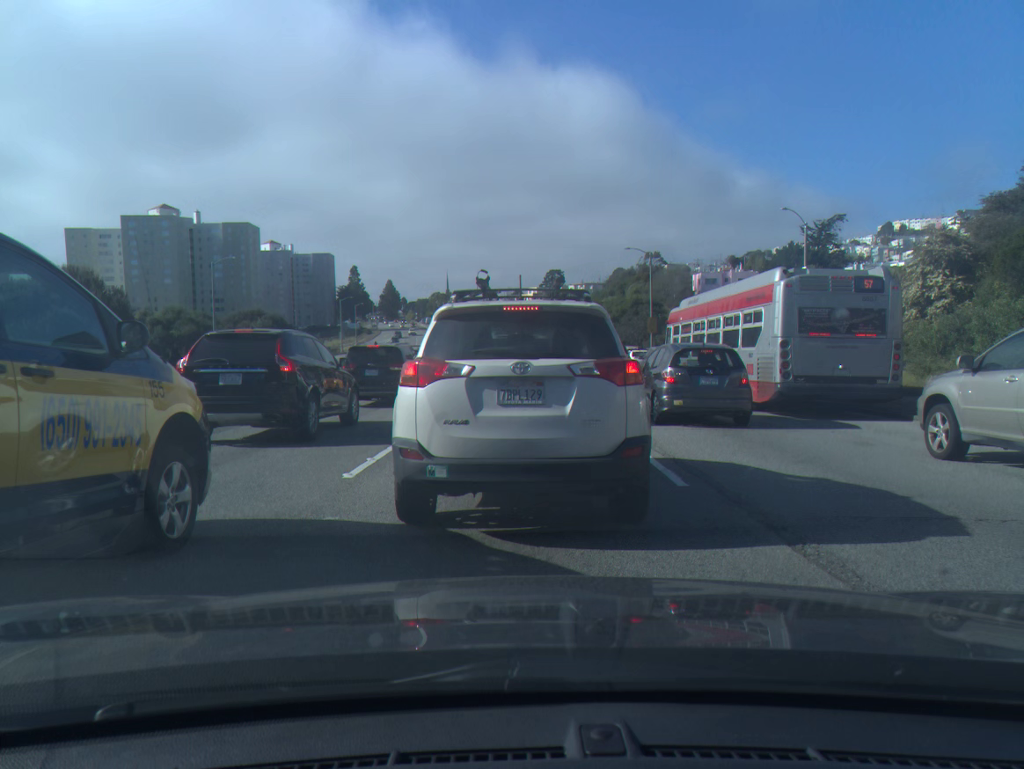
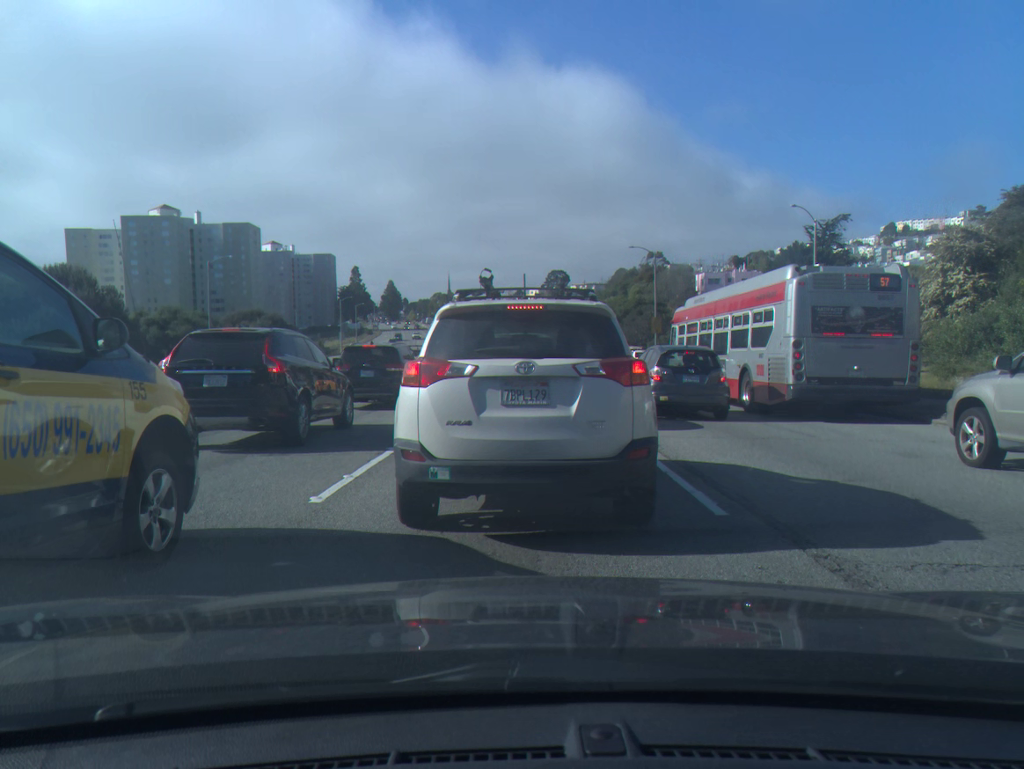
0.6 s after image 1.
(0.0, +1.4) m; 0°
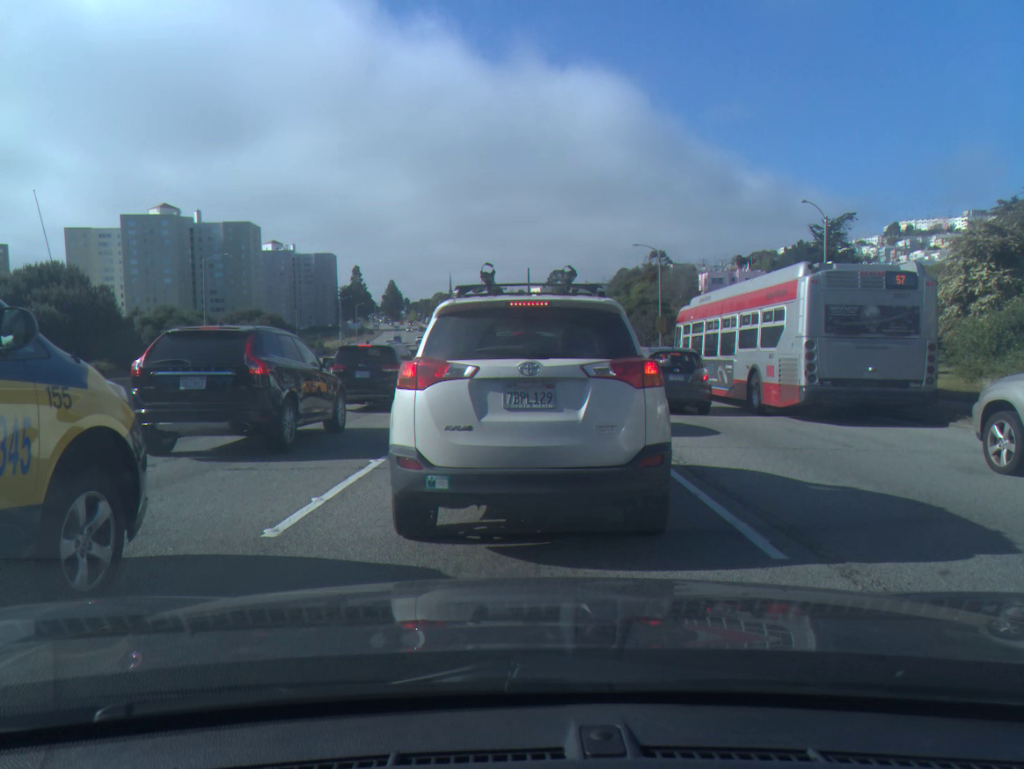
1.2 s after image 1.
(0.0, +1.3) m; 0°
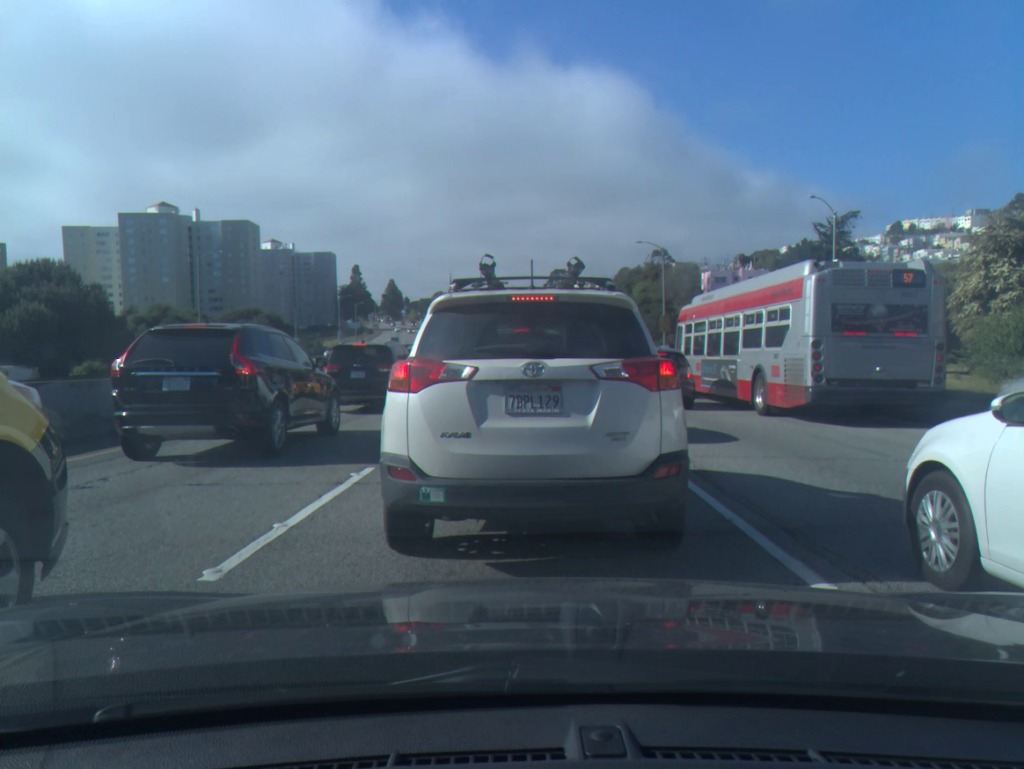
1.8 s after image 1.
(0.0, +1.1) m; +1°
